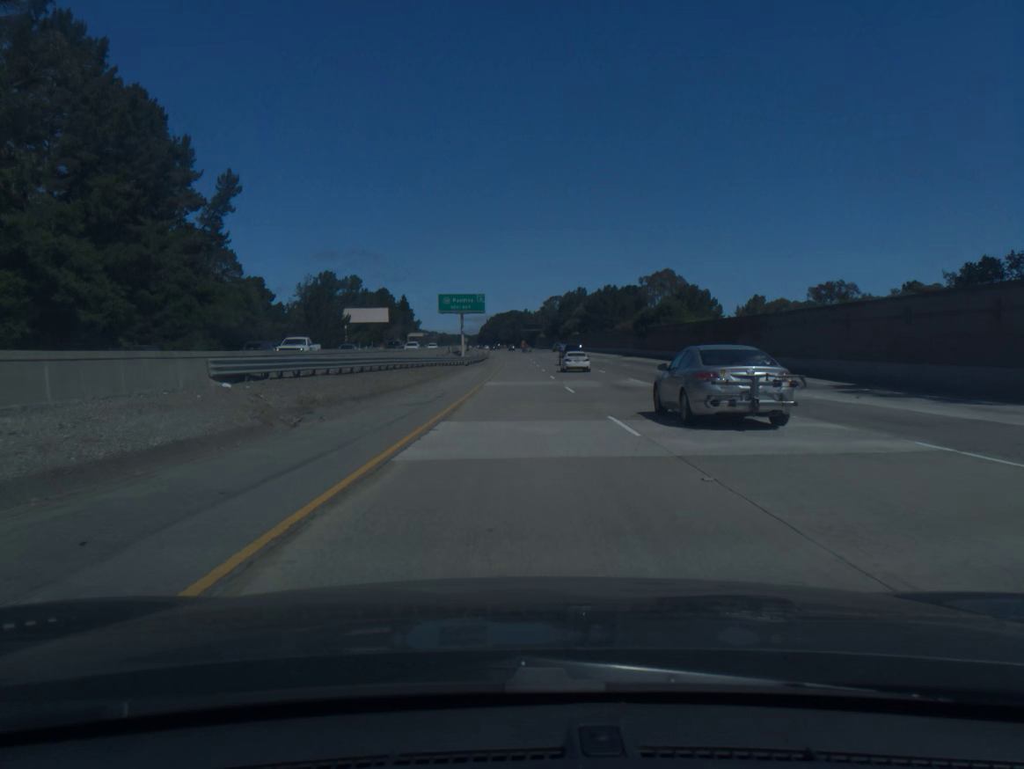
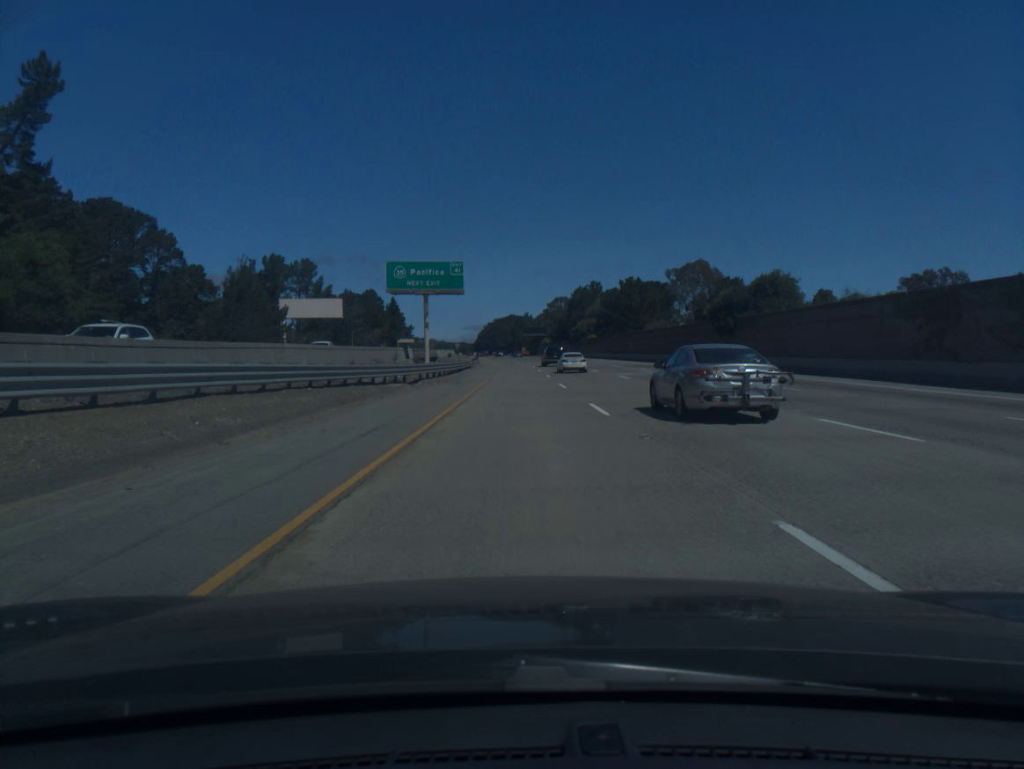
(0.0, +40.2) m; 0°
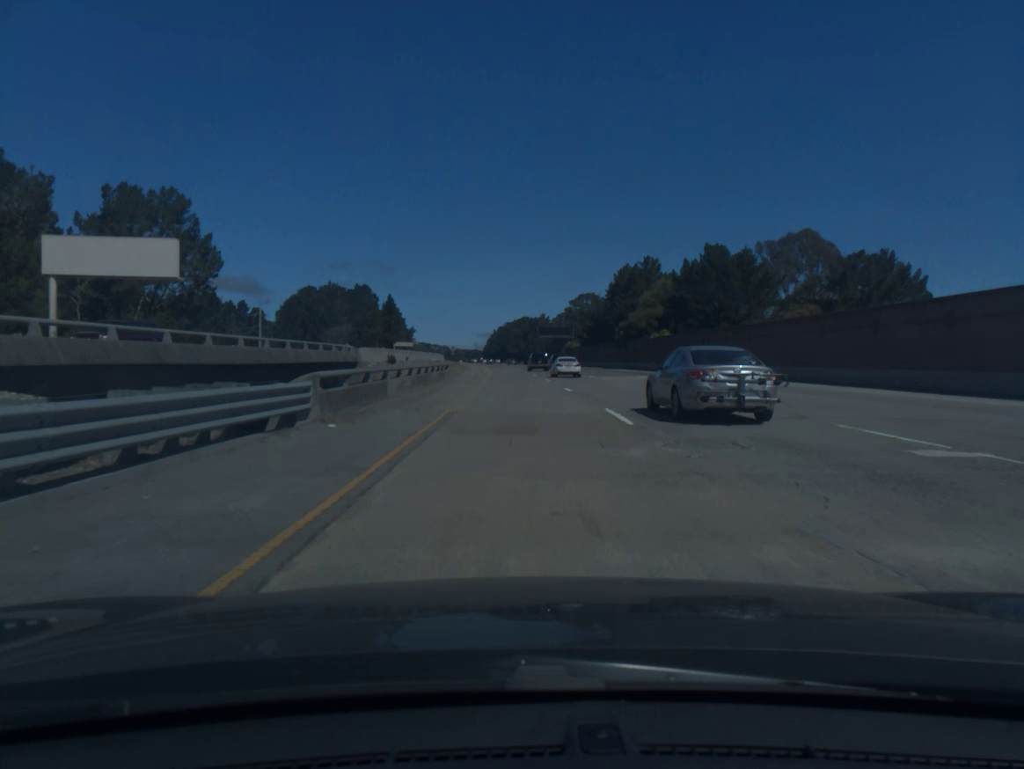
(-0.3, +60.1) m; -1°
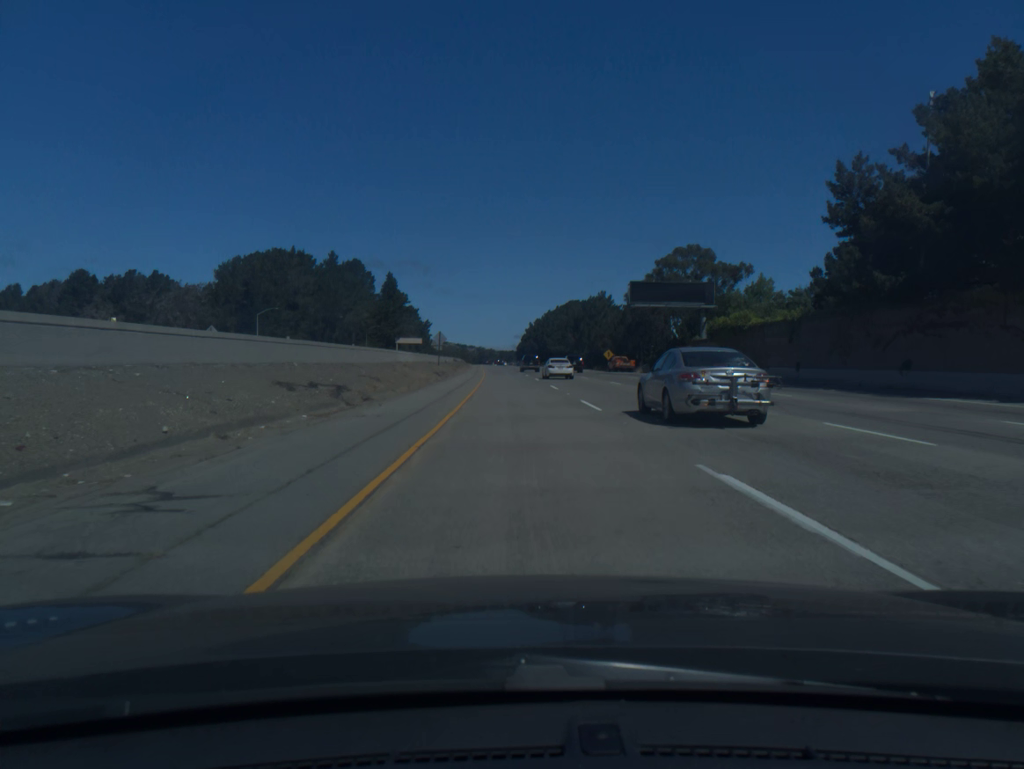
(-2.3, +99.8) m; -3°
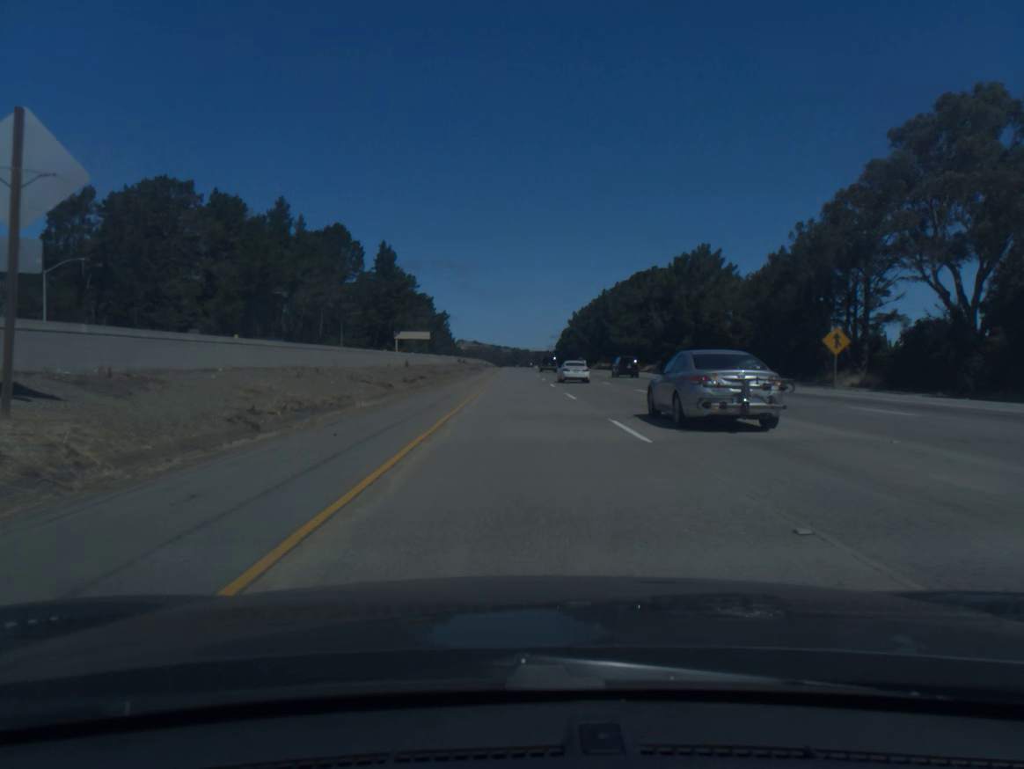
(-1.8, +80.2) m; -3°
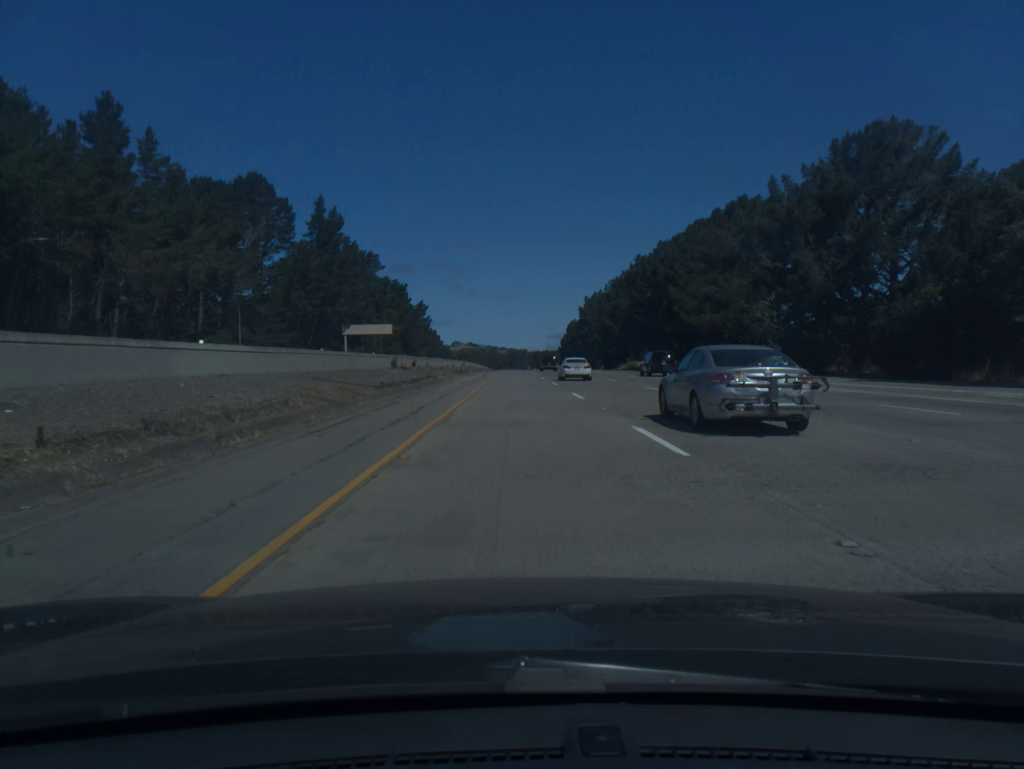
(-0.2, +60.6) m; 0°
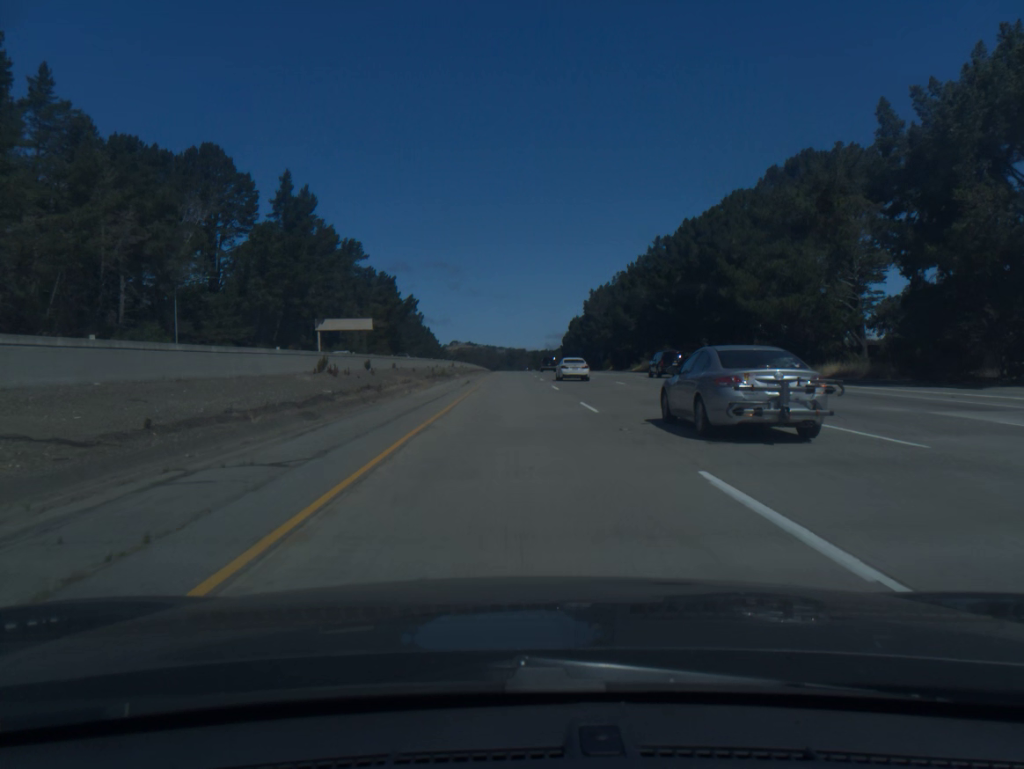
(0.0, +20.2) m; 0°
